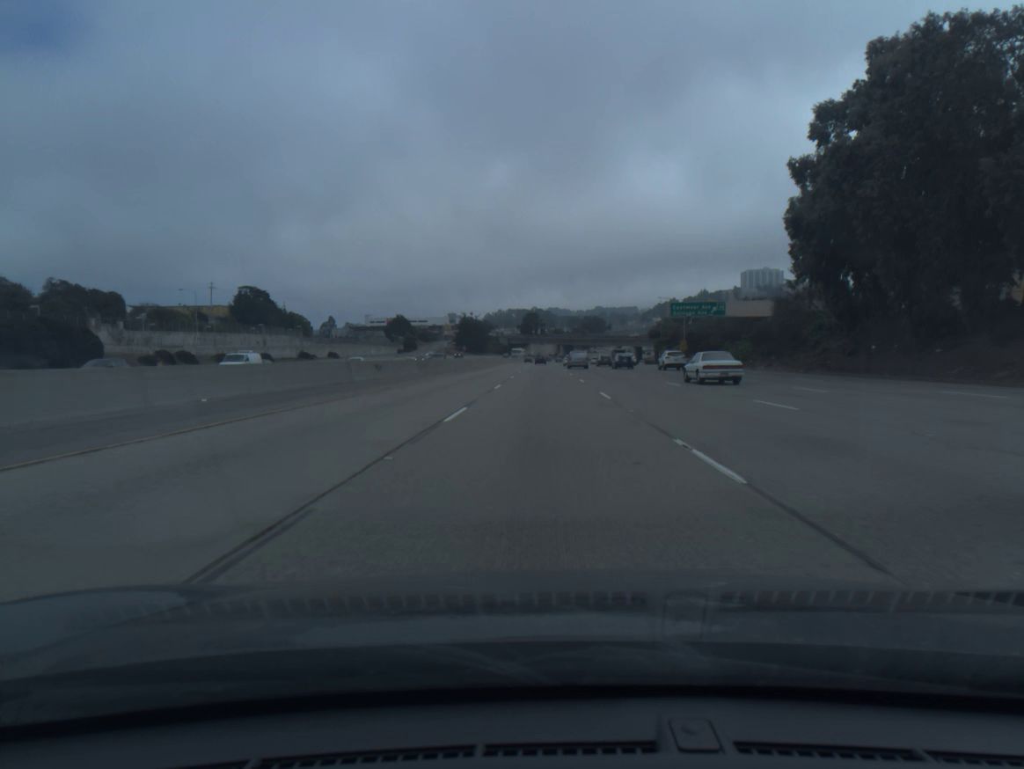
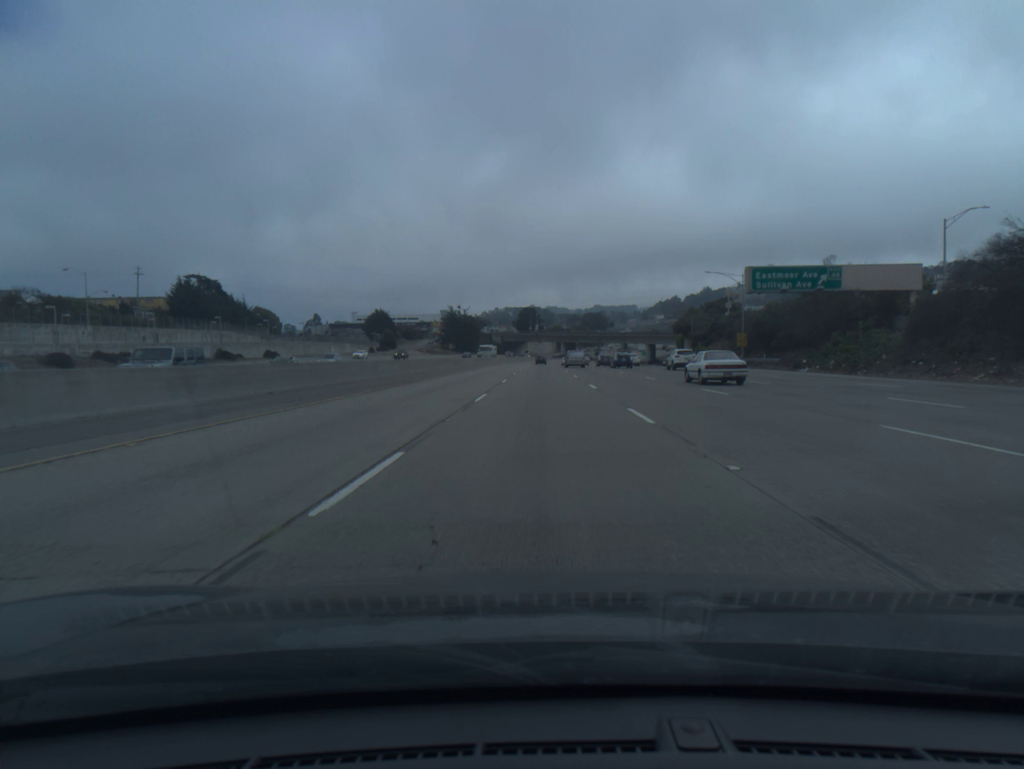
(0.0, +37.5) m; 0°
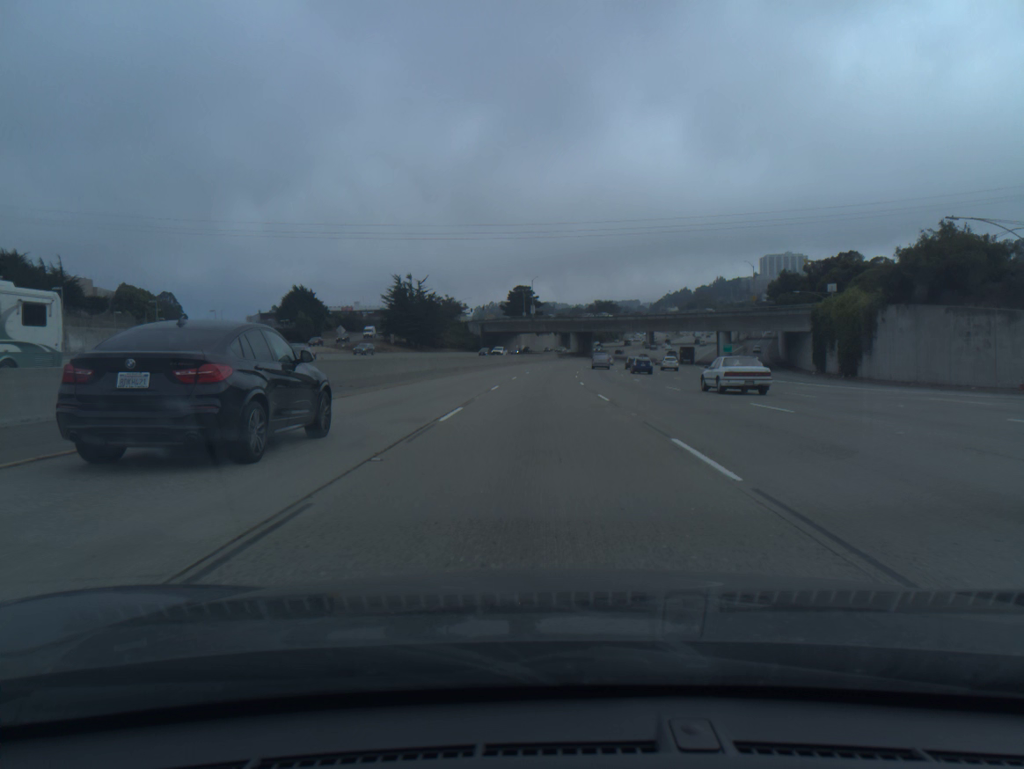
(+0.2, +94.0) m; 0°
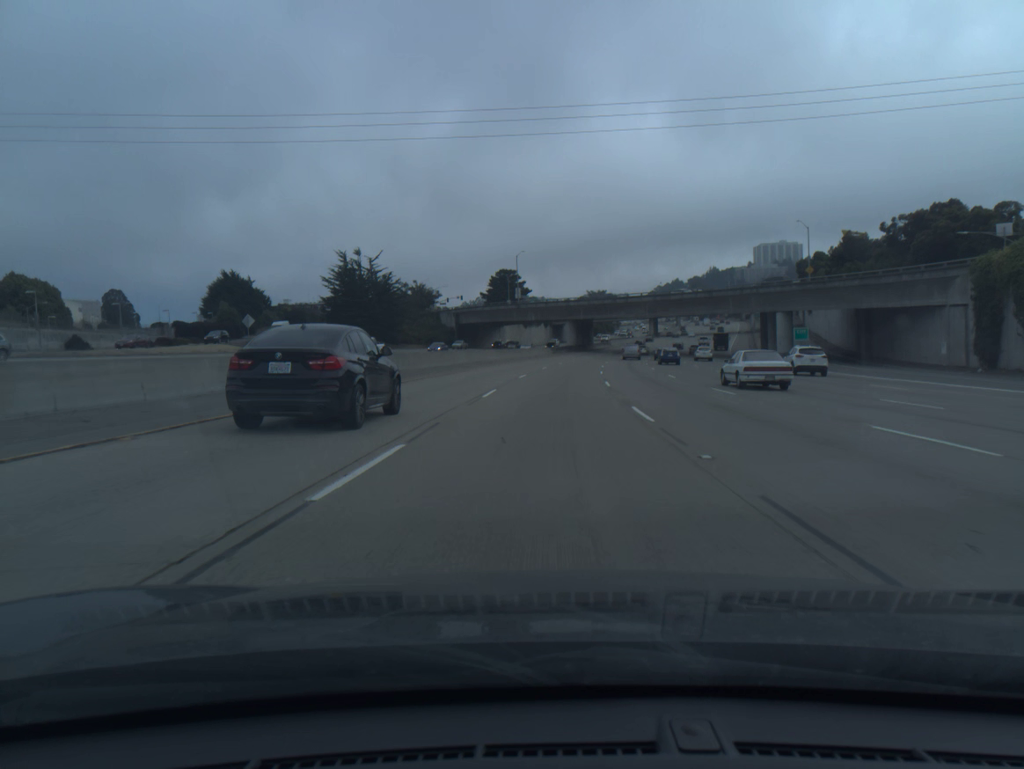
(+0.1, +37.5) m; +1°
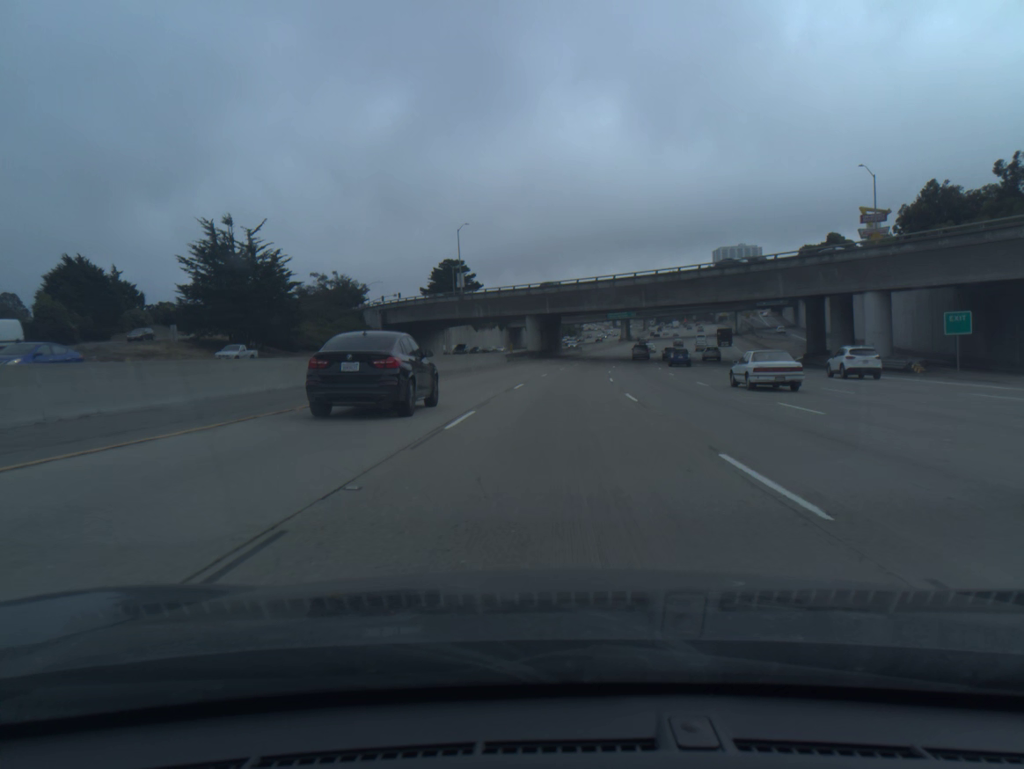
(+0.9, +37.4) m; +3°
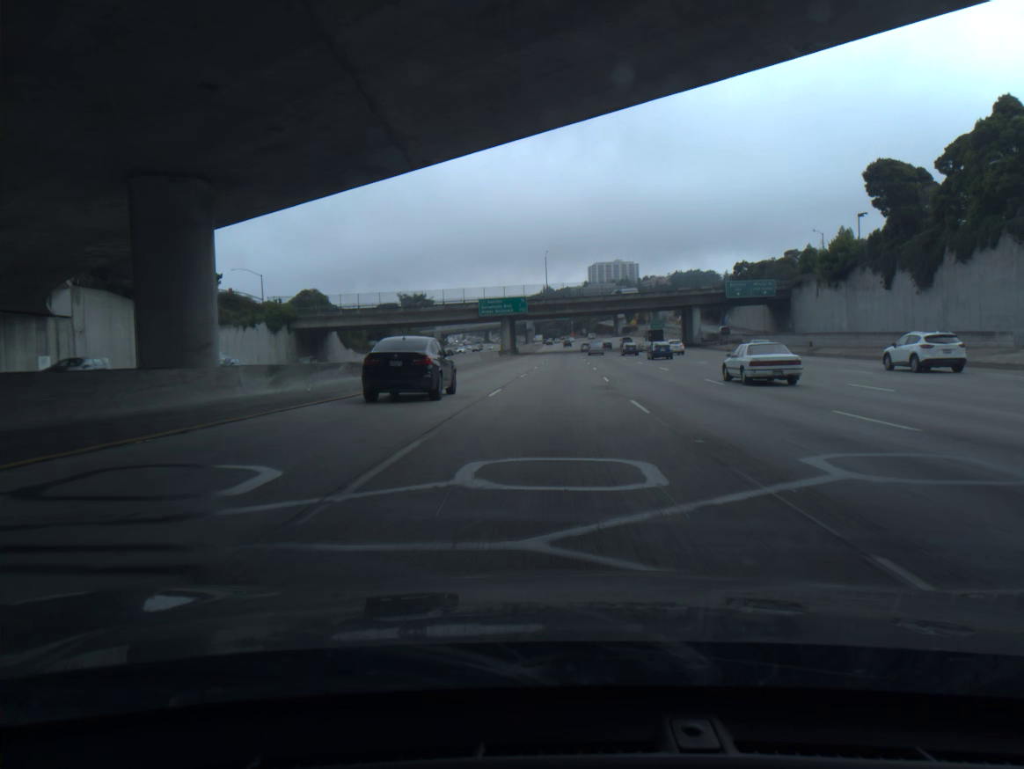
(+7.8, +92.6) m; +9°
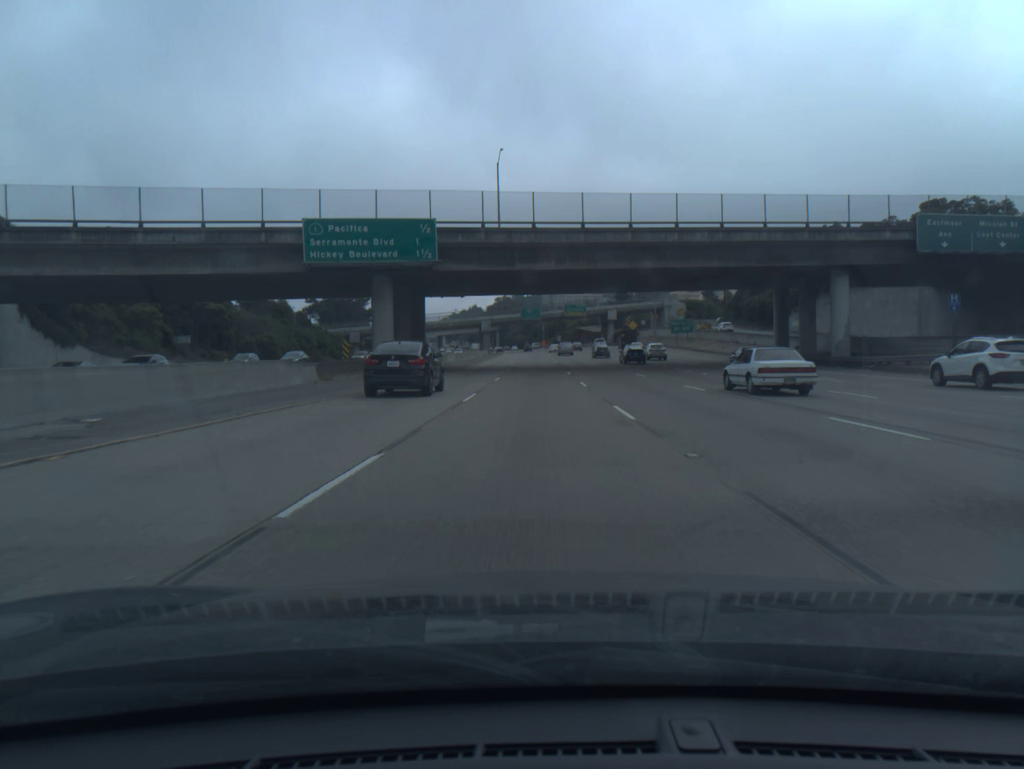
(+2.4, +73.9) m; +2°
